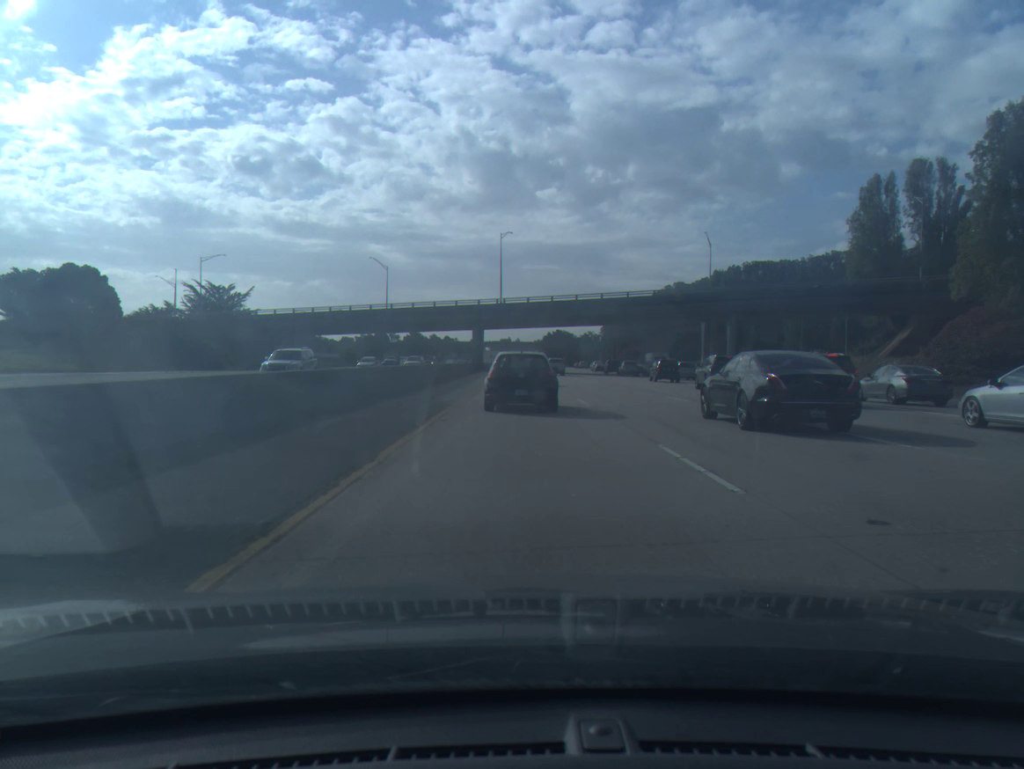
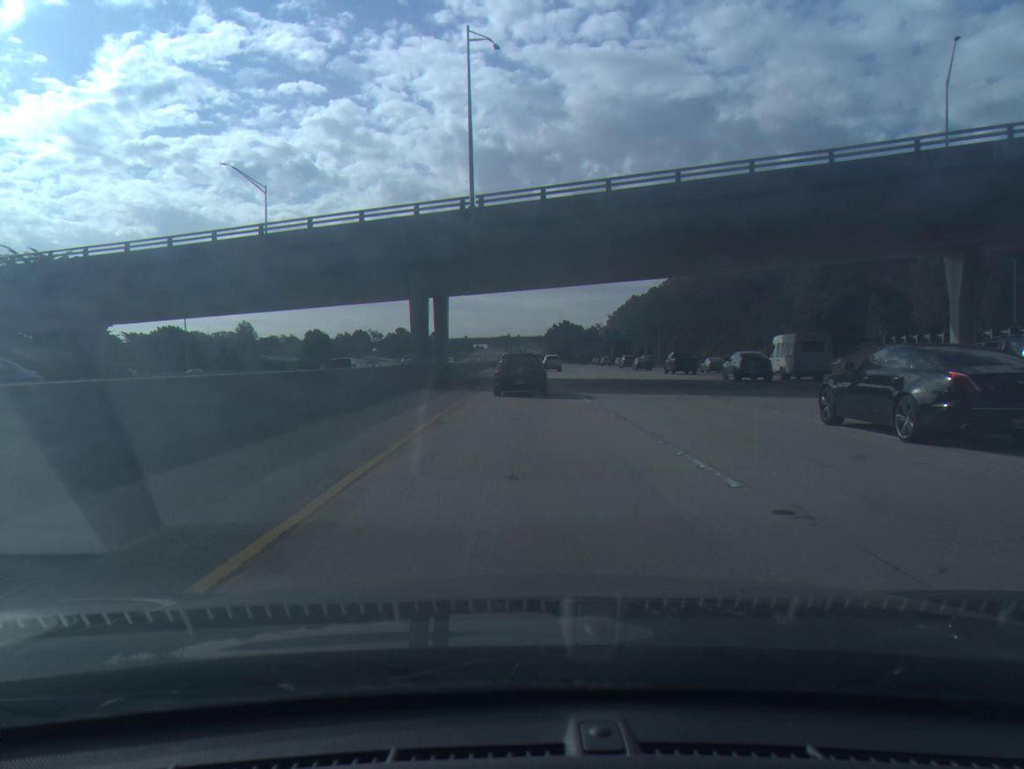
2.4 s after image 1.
(-0.2, +59.2) m; 0°
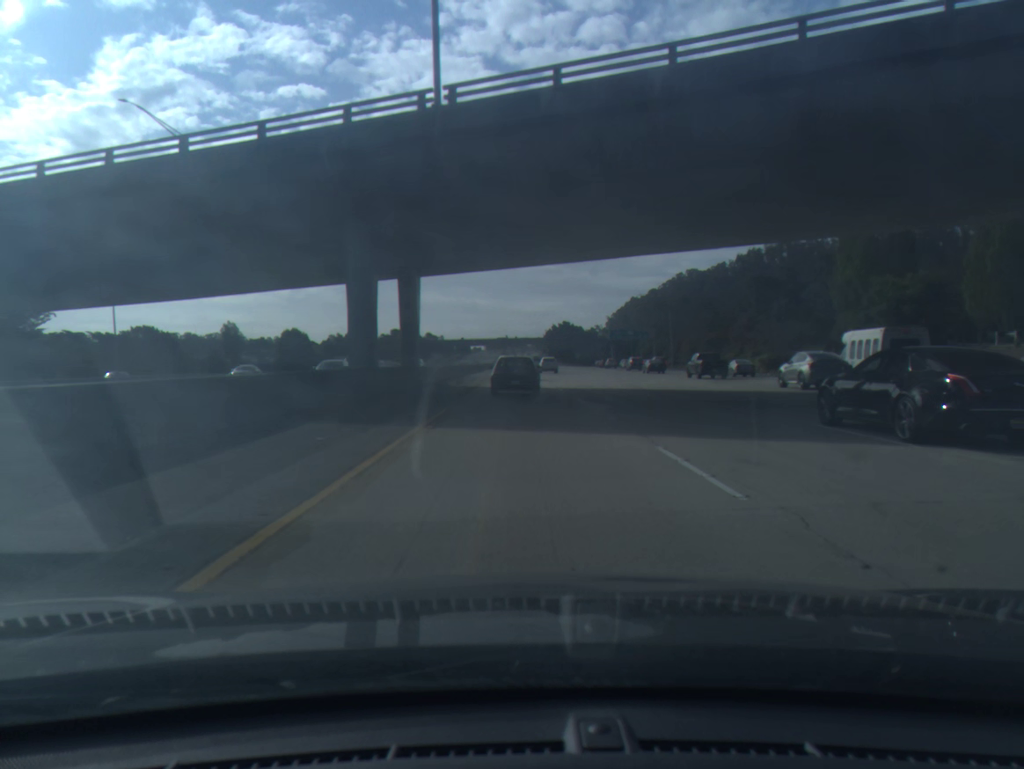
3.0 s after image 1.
(0.0, +15.3) m; 0°
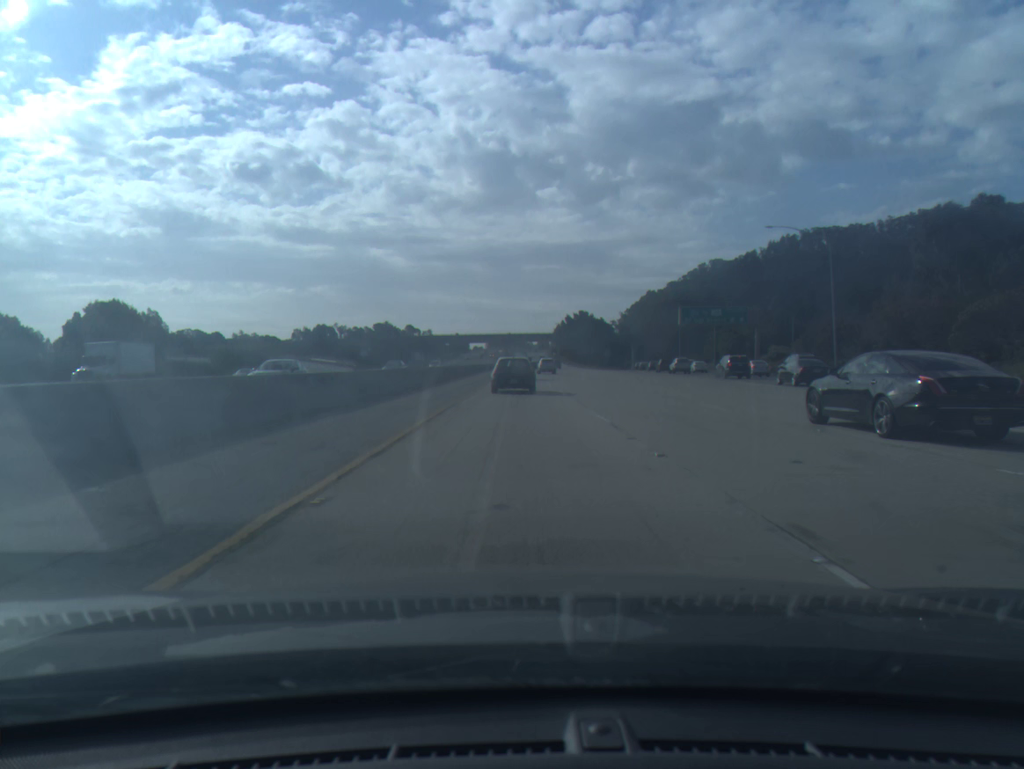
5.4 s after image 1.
(-0.4, +65.4) m; 0°
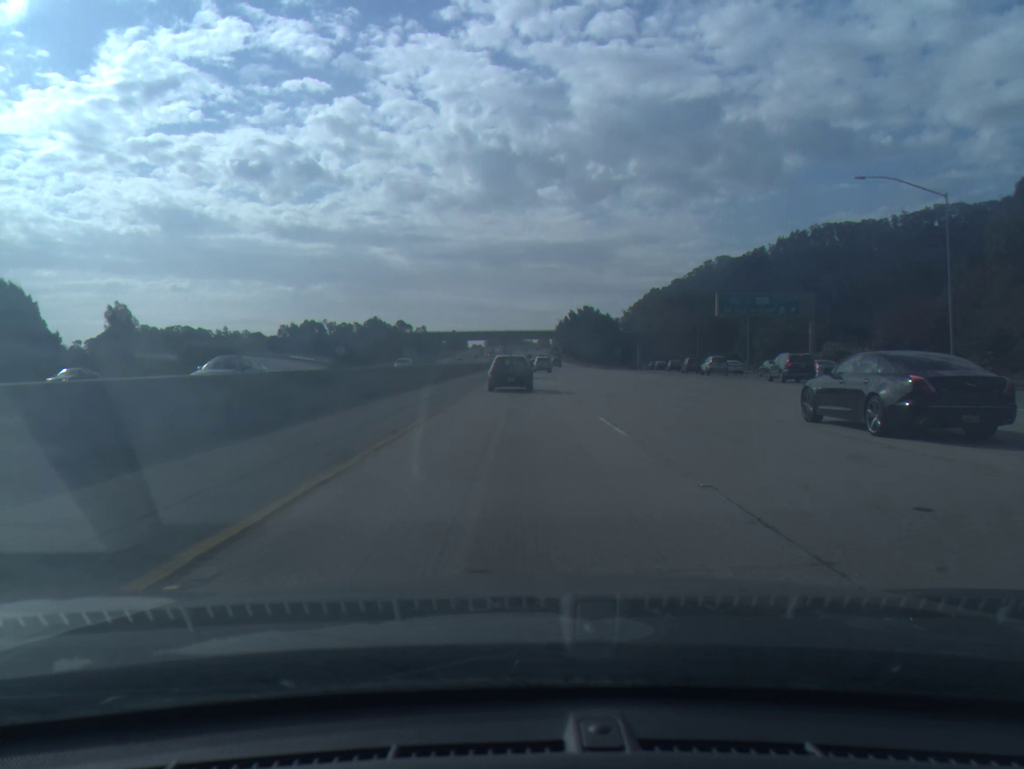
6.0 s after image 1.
(0.0, +17.4) m; 0°
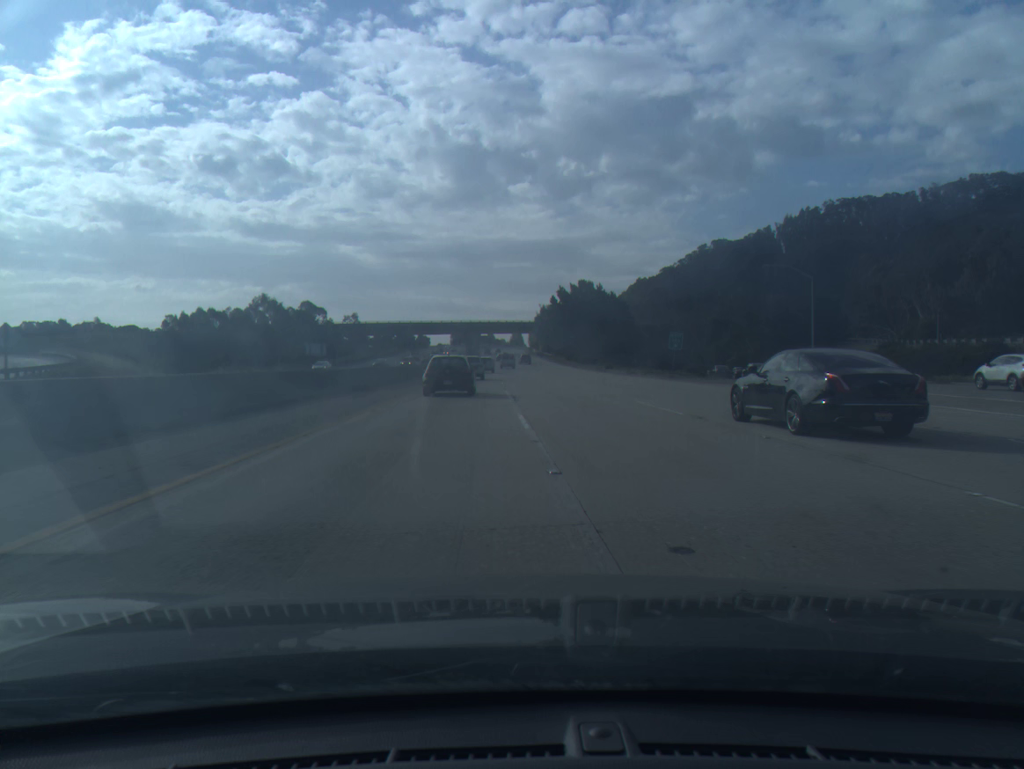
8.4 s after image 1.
(+1.0, +73.4) m; +2°
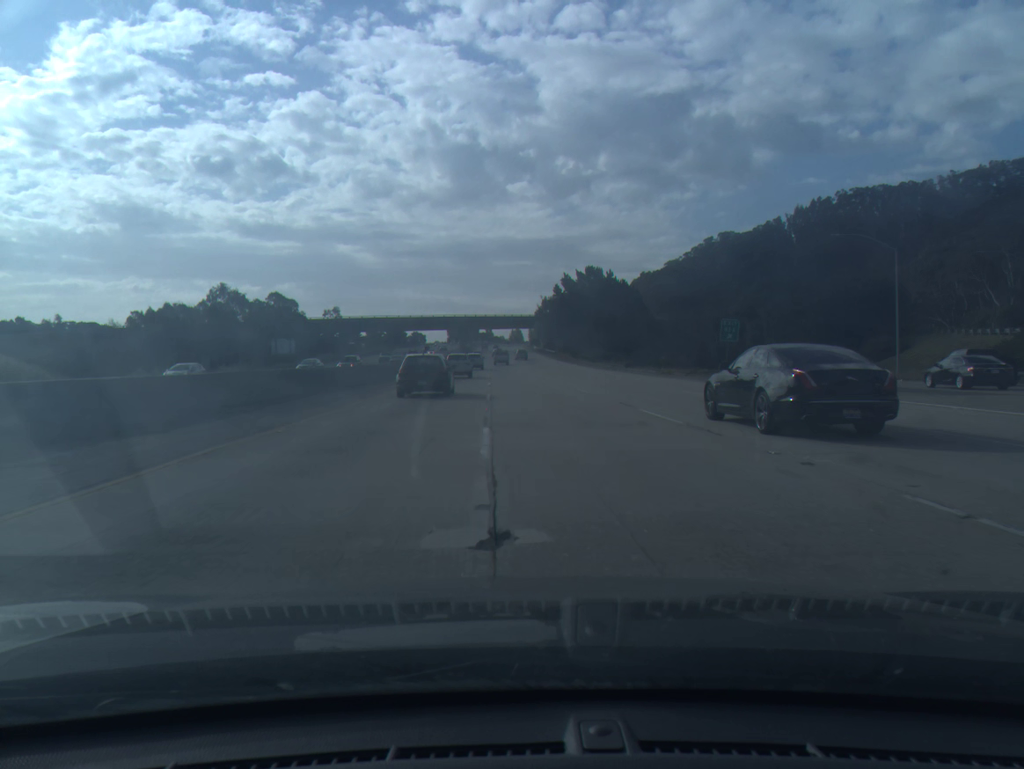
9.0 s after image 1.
(+0.1, +19.0) m; 0°
